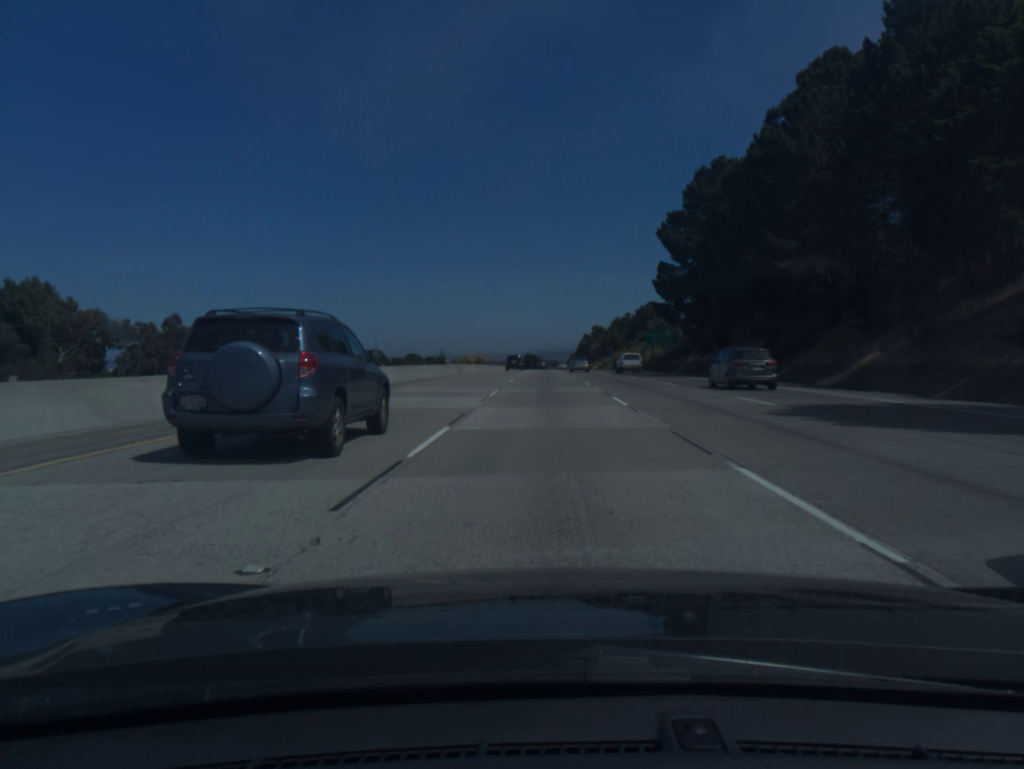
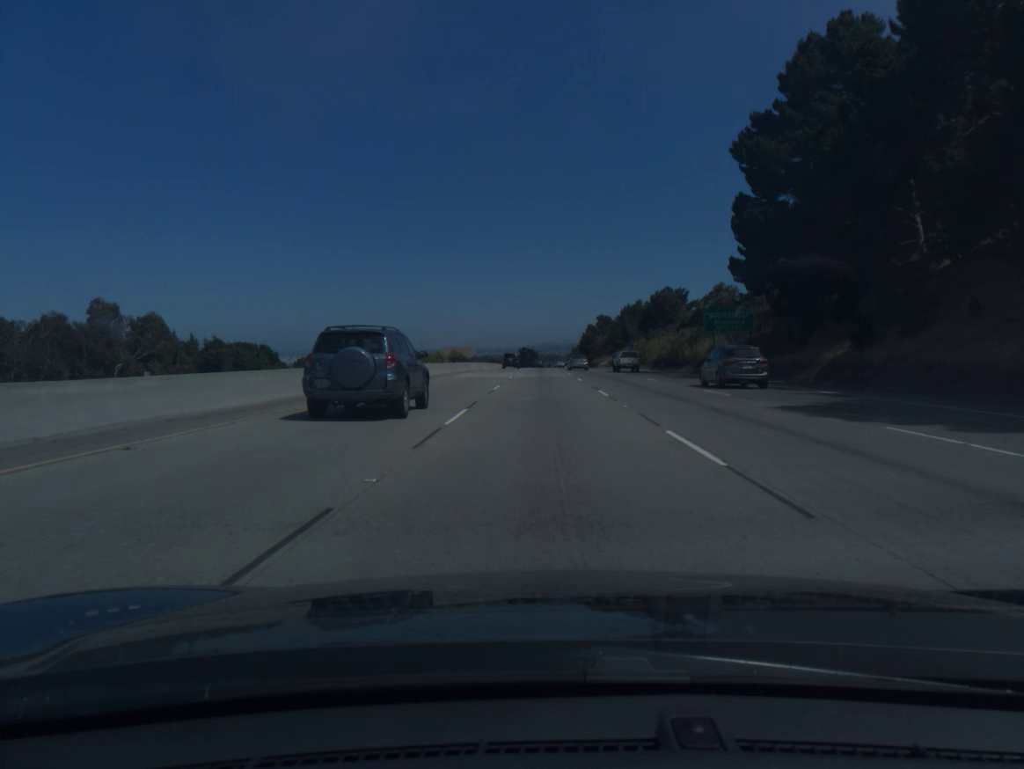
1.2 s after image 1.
(0.0, +39.7) m; 0°
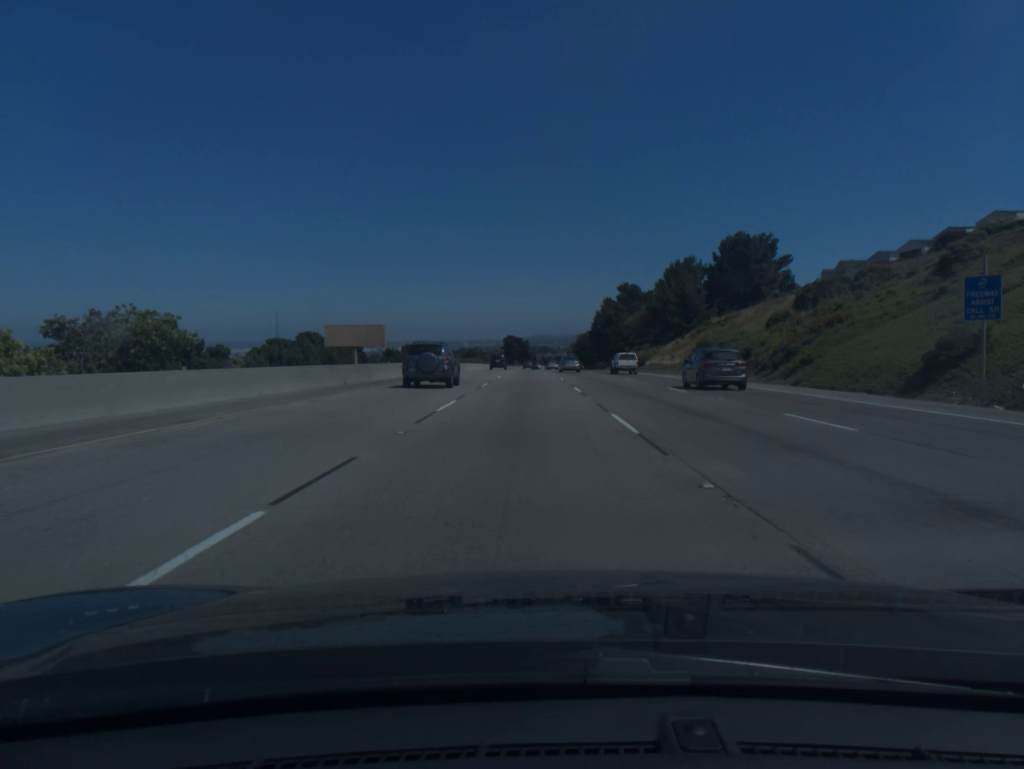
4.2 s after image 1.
(+0.4, +99.1) m; +1°
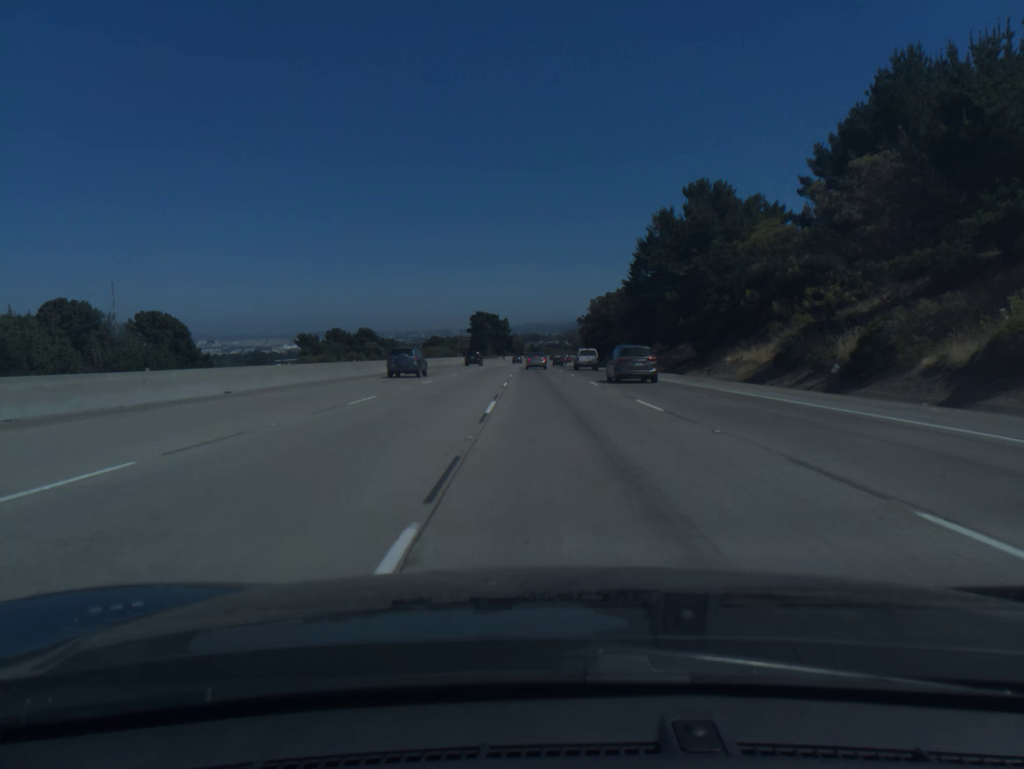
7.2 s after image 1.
(+1.3, +98.9) m; +1°
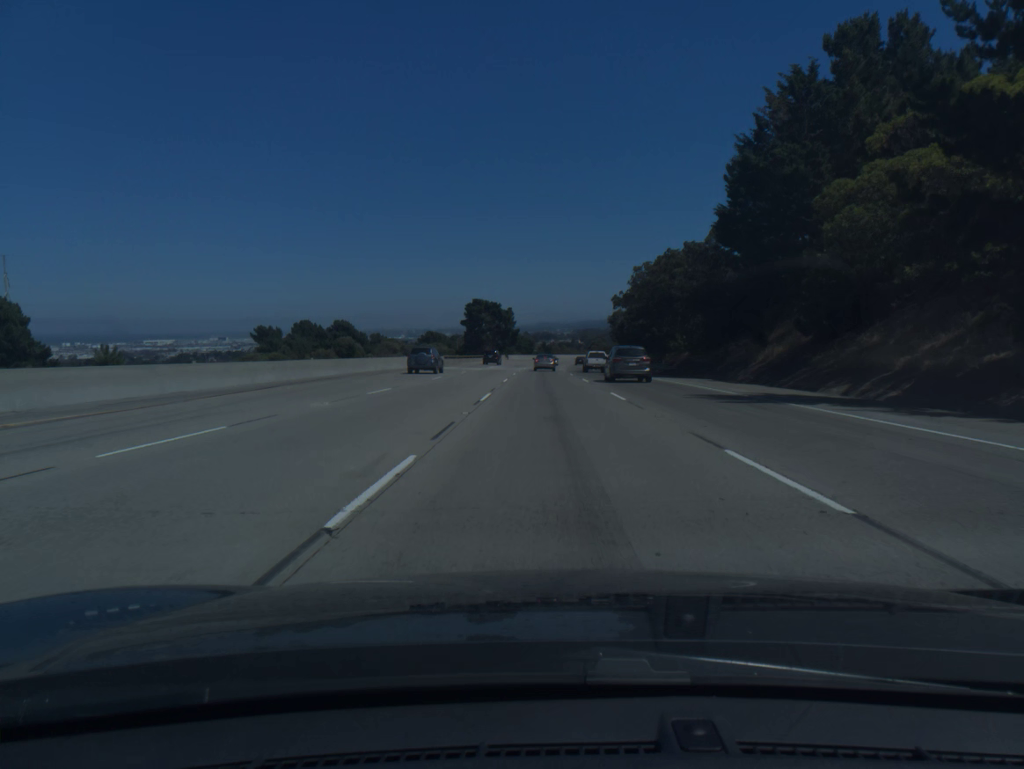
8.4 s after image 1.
(-0.3, +39.9) m; -1°
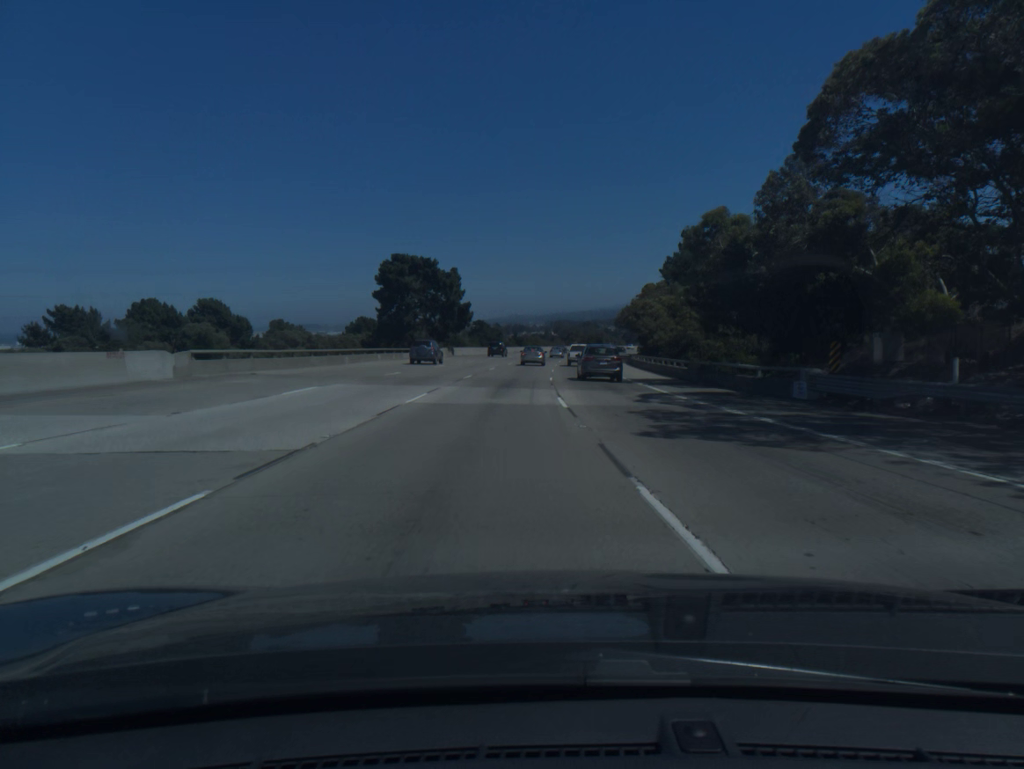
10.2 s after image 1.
(+0.6, +61.0) m; +2°
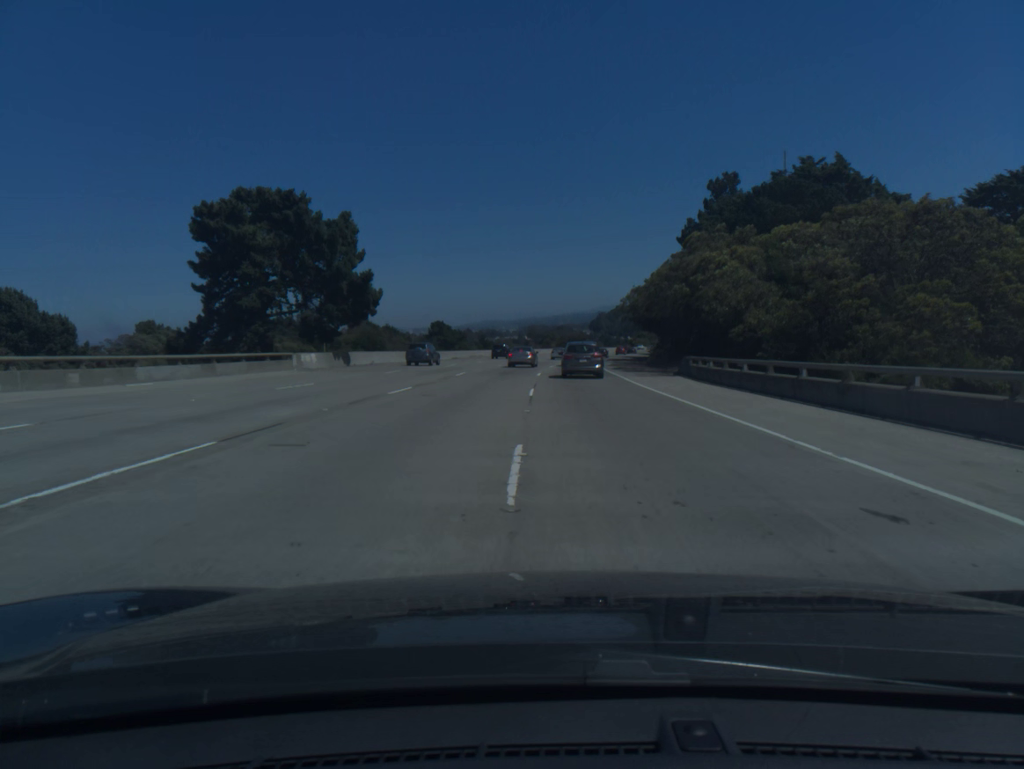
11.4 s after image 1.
(+0.7, +41.5) m; +2°
